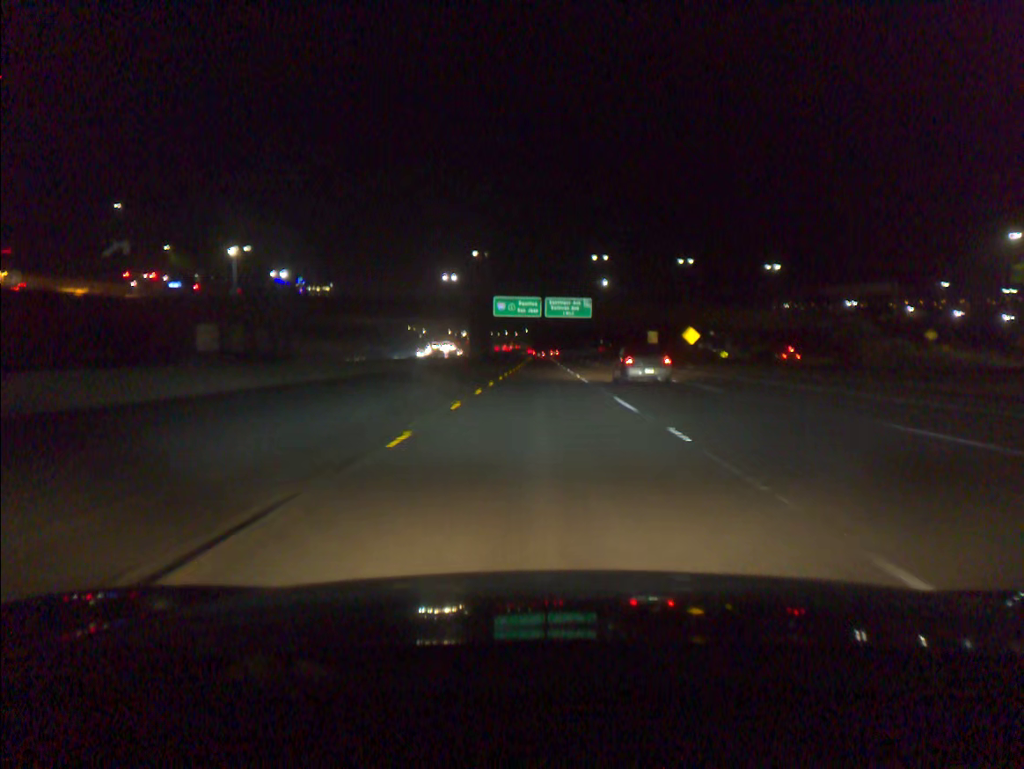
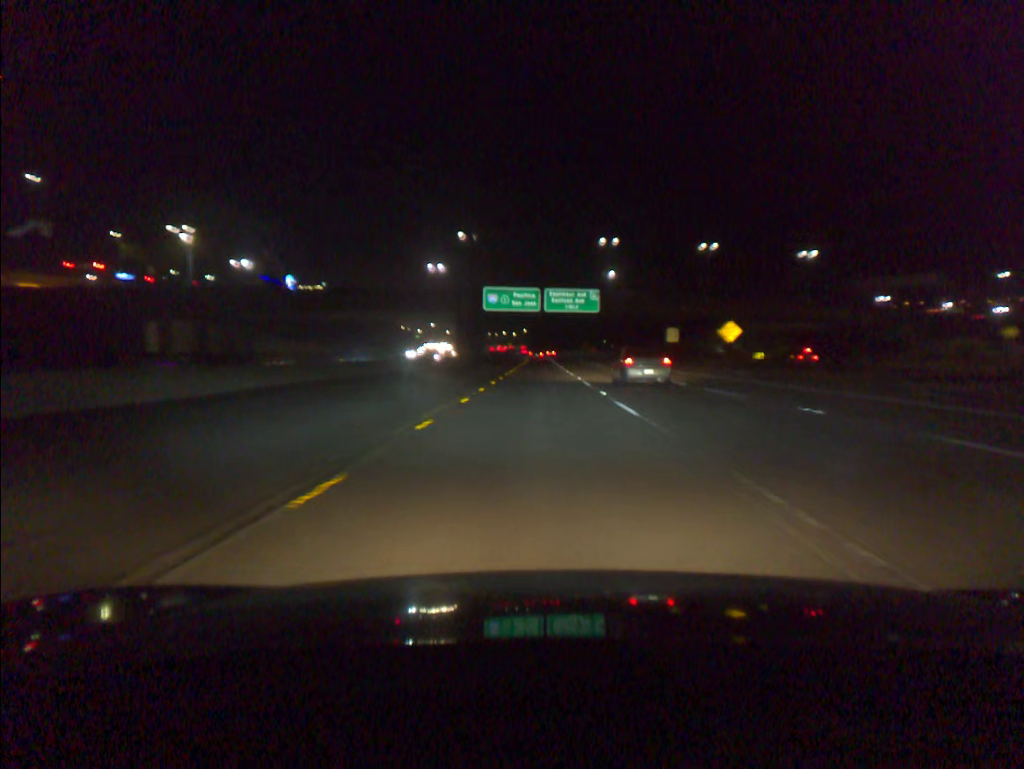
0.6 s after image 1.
(0.0, +16.9) m; 0°
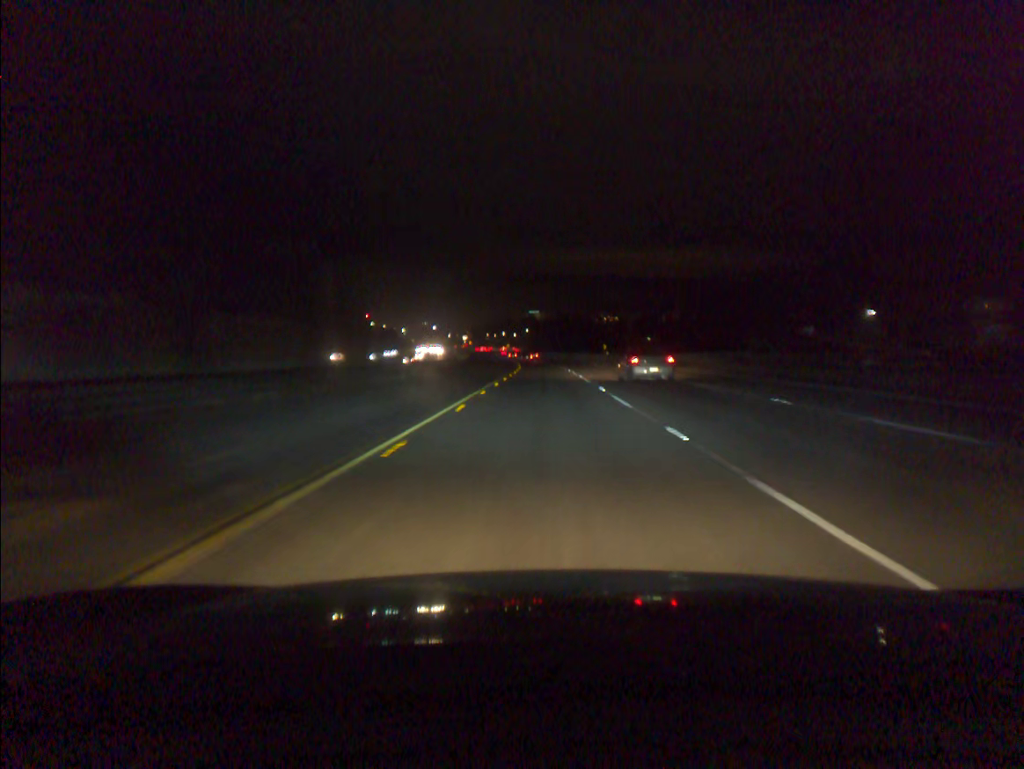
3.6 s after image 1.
(-0.2, +84.5) m; 0°
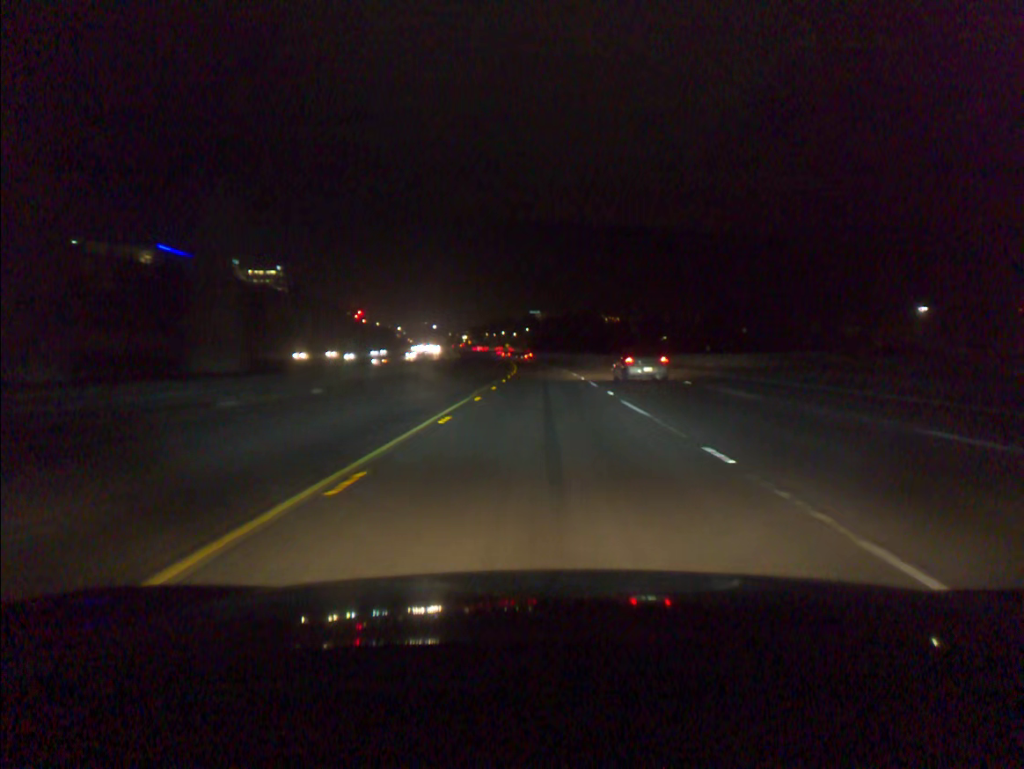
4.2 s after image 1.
(0.0, +16.9) m; 0°
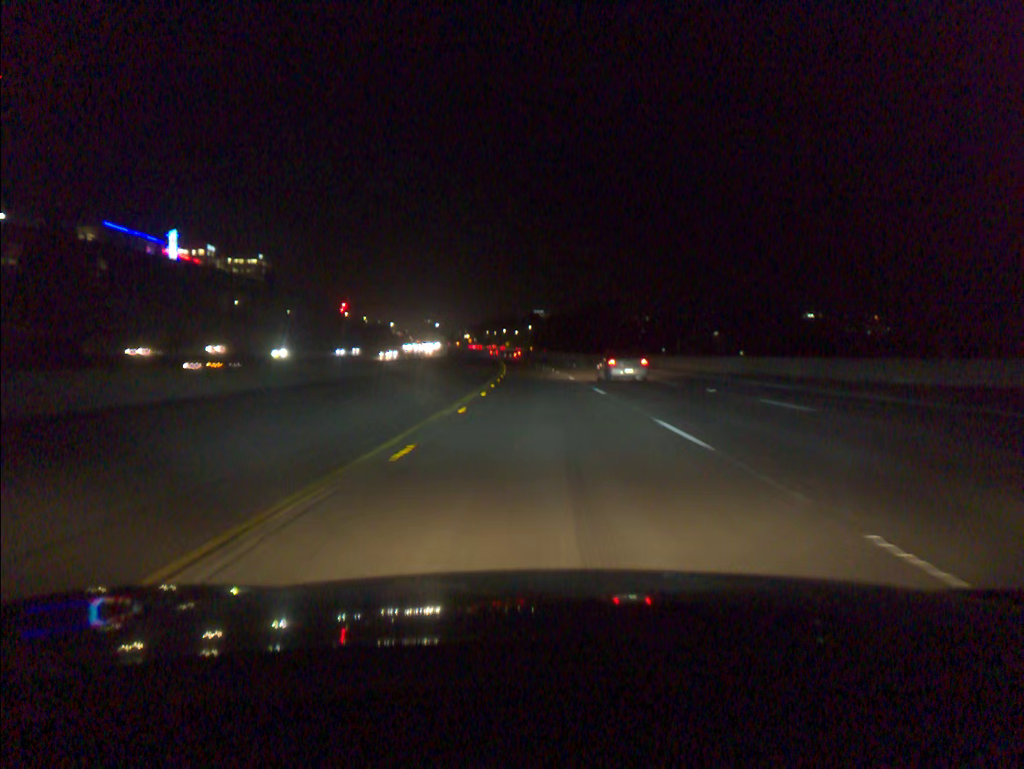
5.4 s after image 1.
(-0.1, +33.7) m; 0°
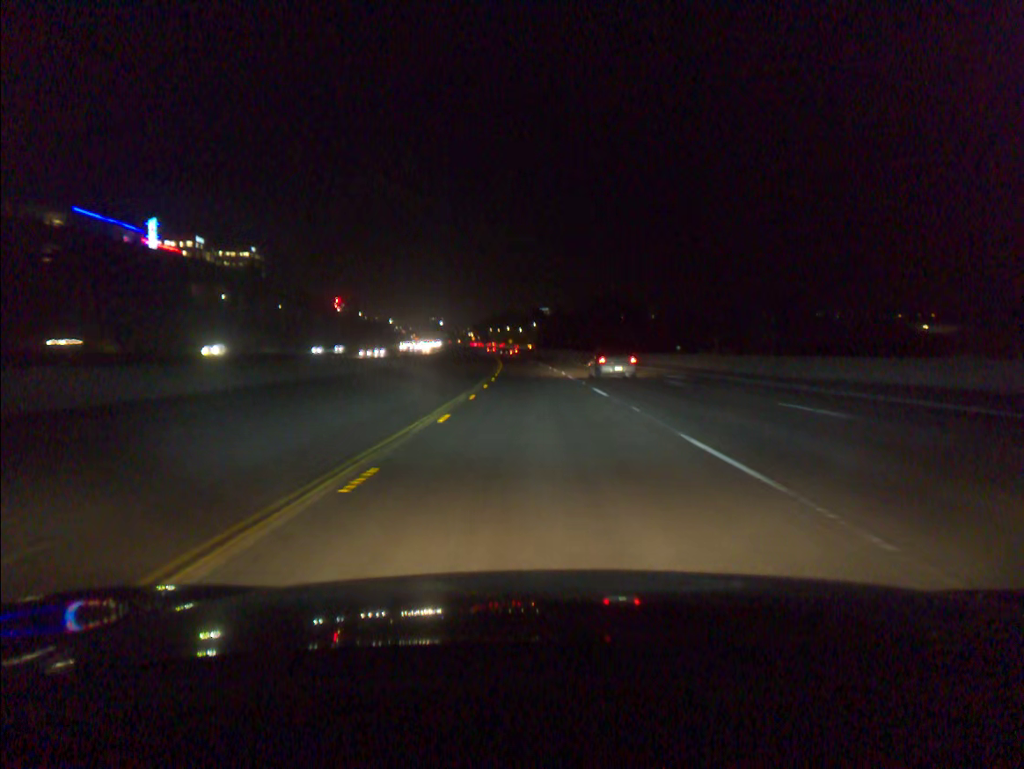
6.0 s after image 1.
(-0.1, +16.9) m; 0°
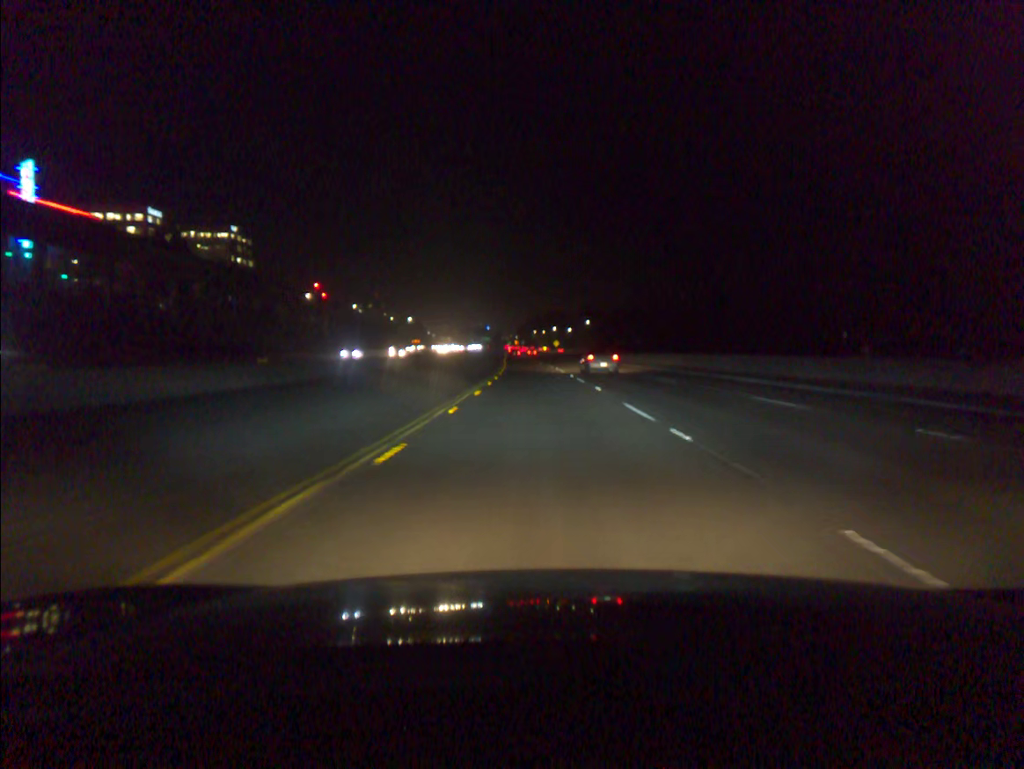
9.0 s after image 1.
(-2.5, +84.6) m; -4°
